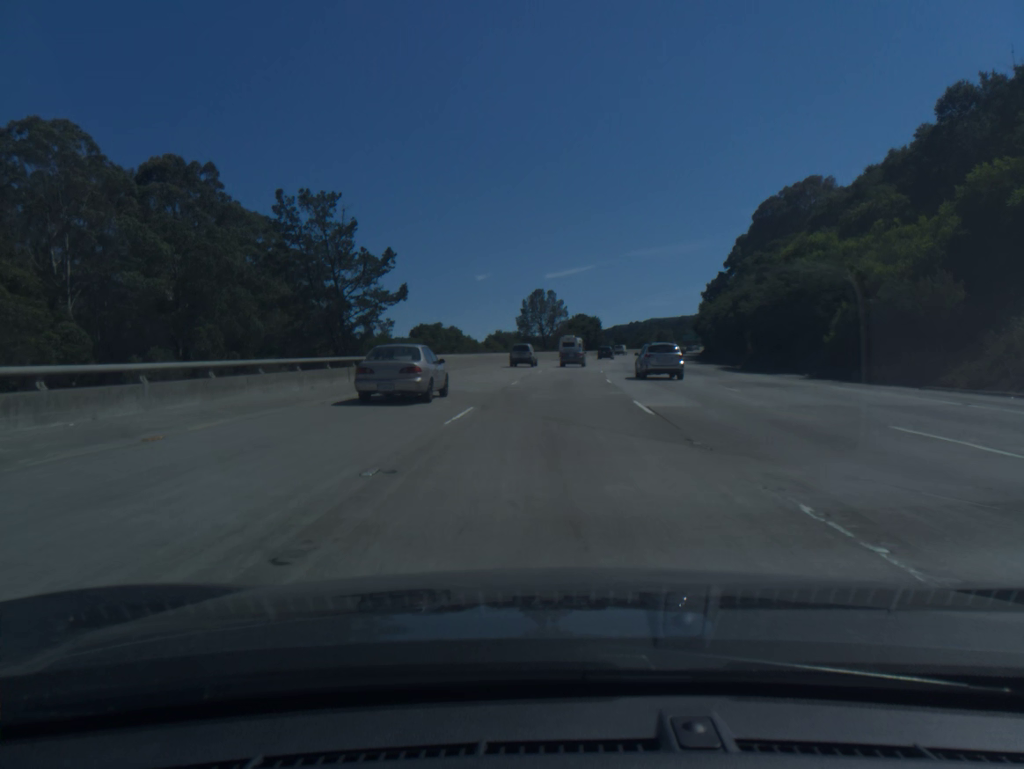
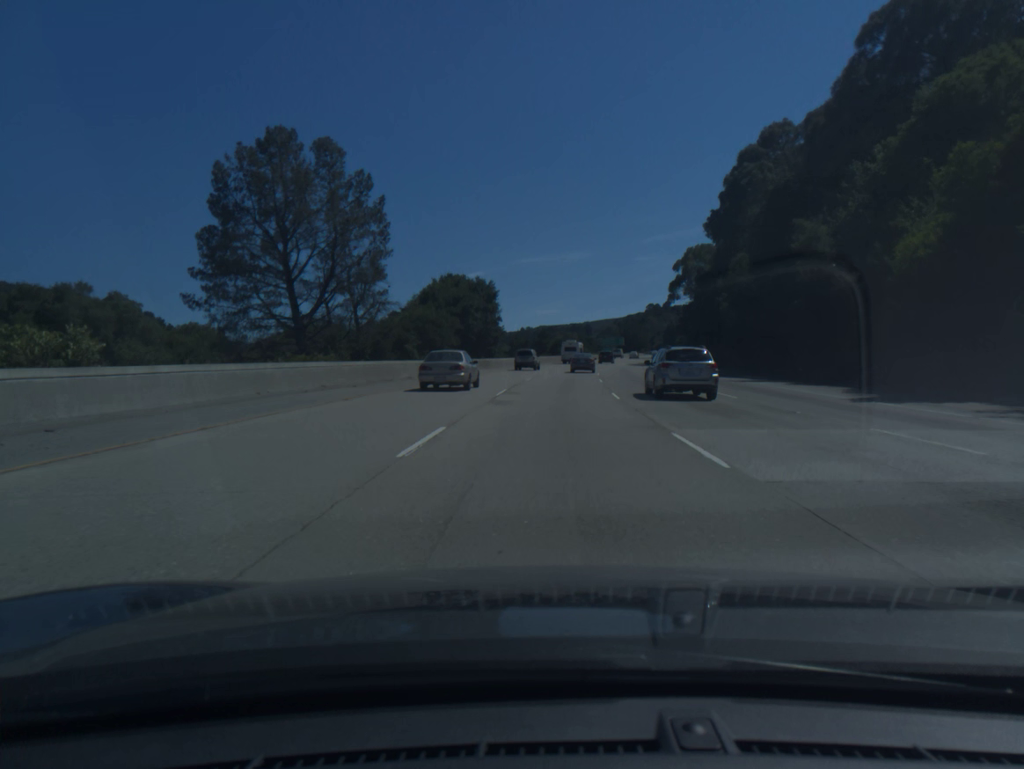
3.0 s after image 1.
(+6.6, +94.5) m; +8°
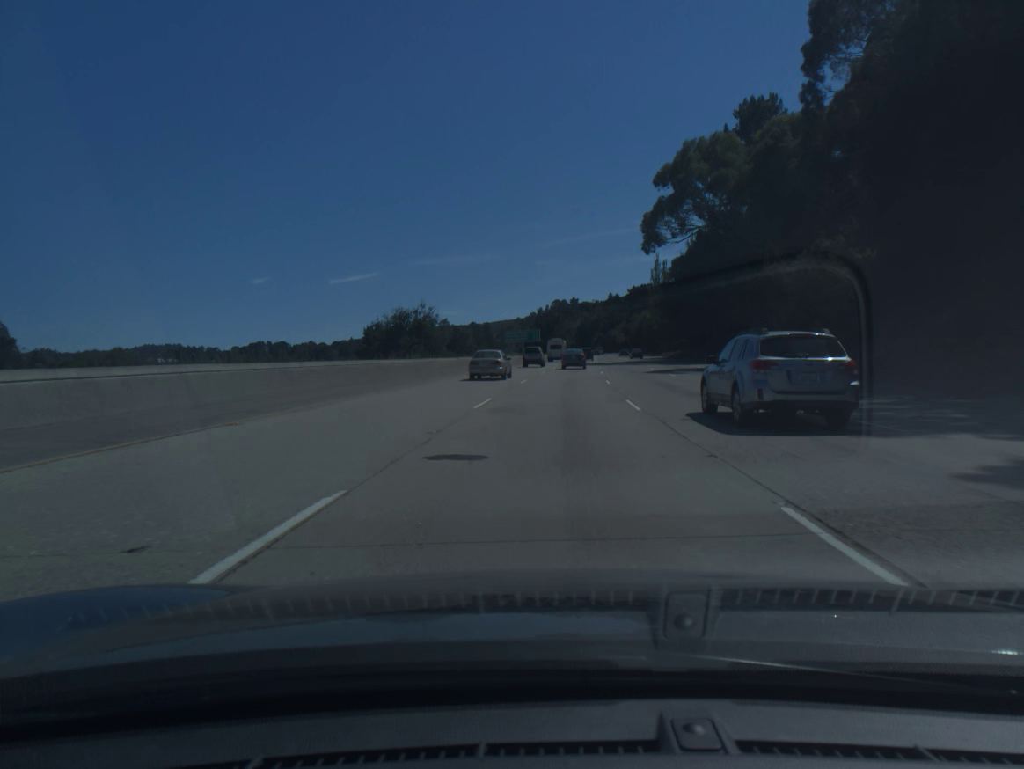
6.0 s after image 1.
(+6.4, +93.4) m; +7°
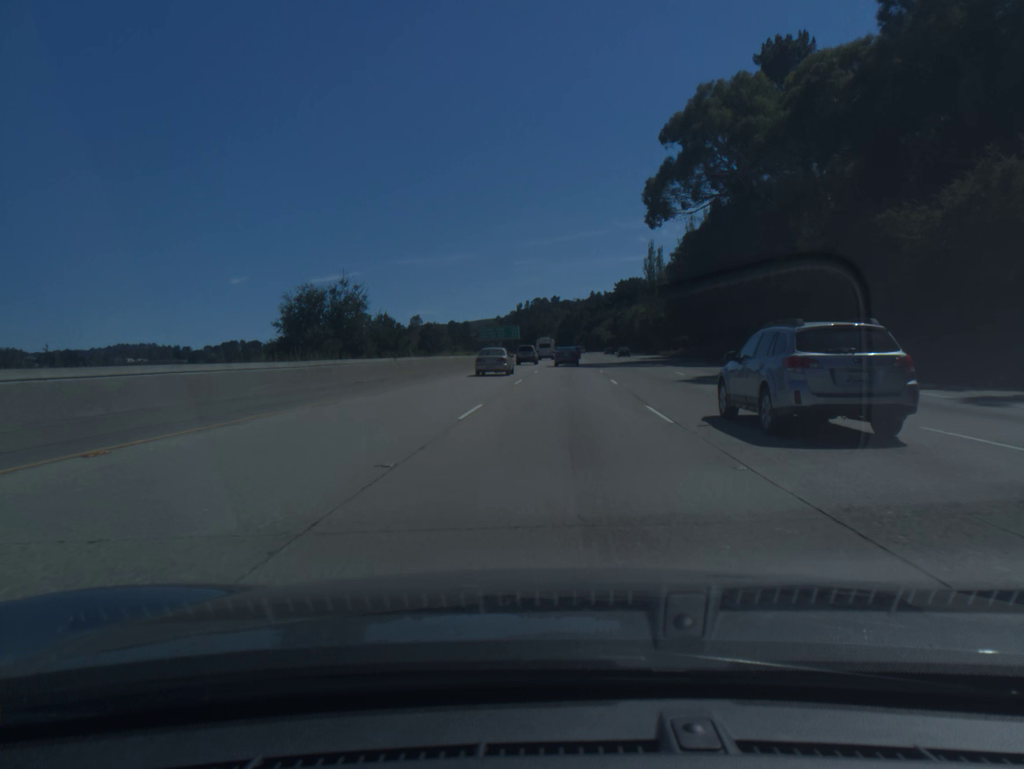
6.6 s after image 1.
(+0.3, +18.6) m; +1°
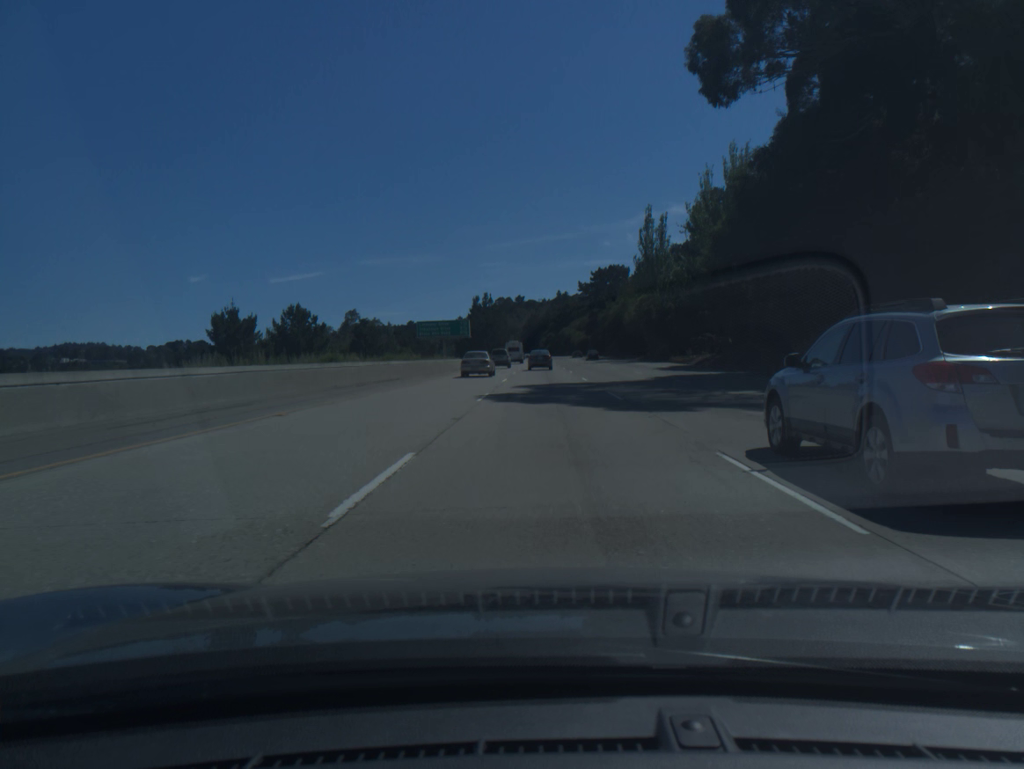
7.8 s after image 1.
(+0.9, +37.1) m; +3°
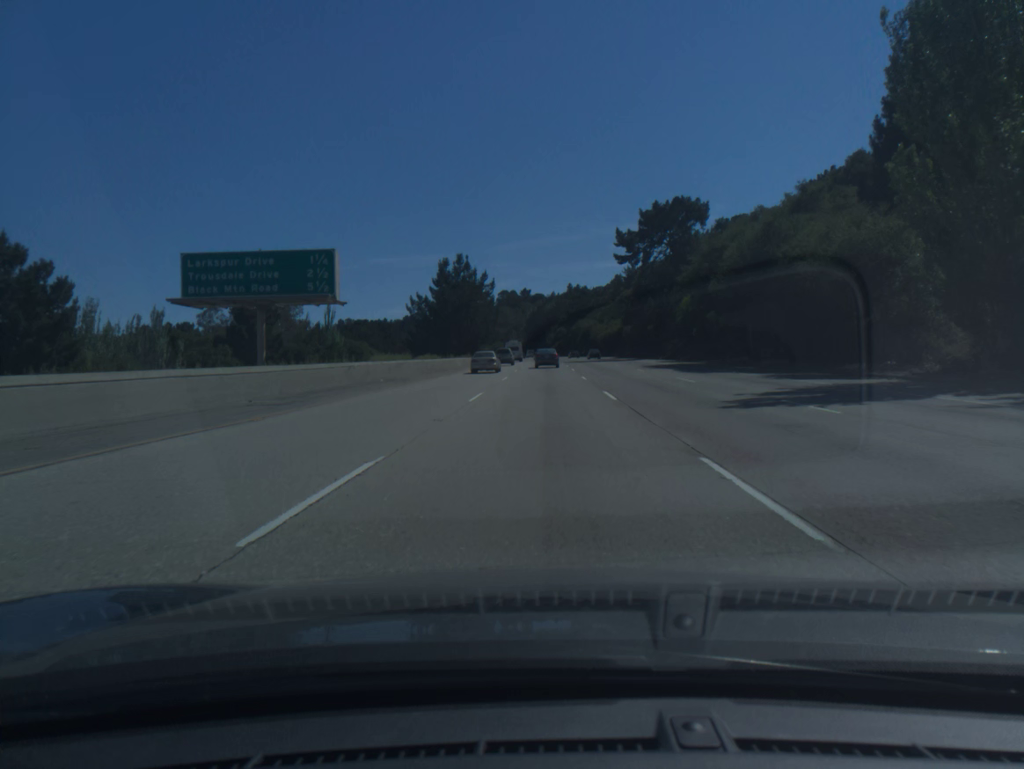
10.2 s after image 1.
(+0.1, +73.5) m; 0°
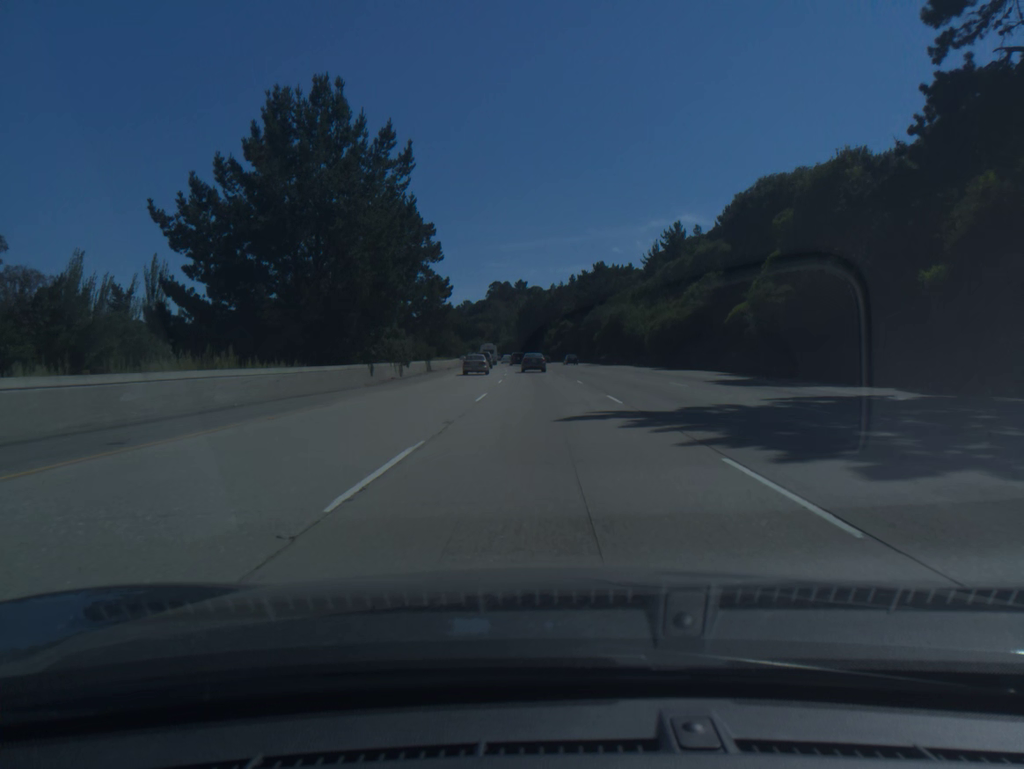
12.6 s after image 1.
(-0.1, +72.9) m; 0°
